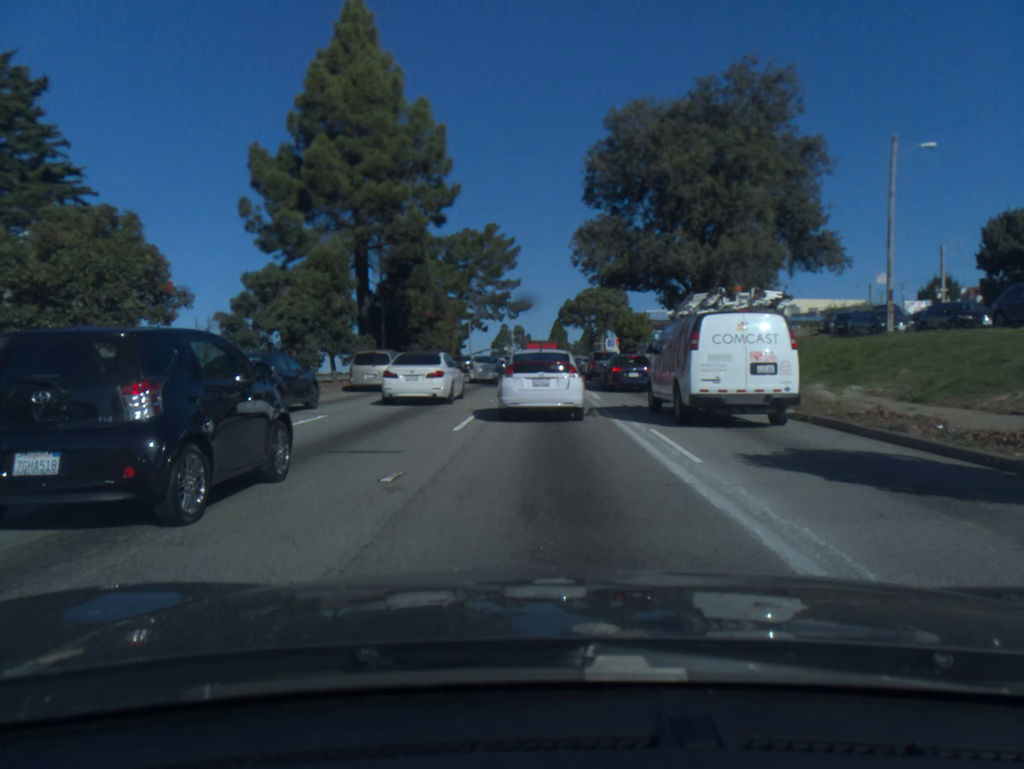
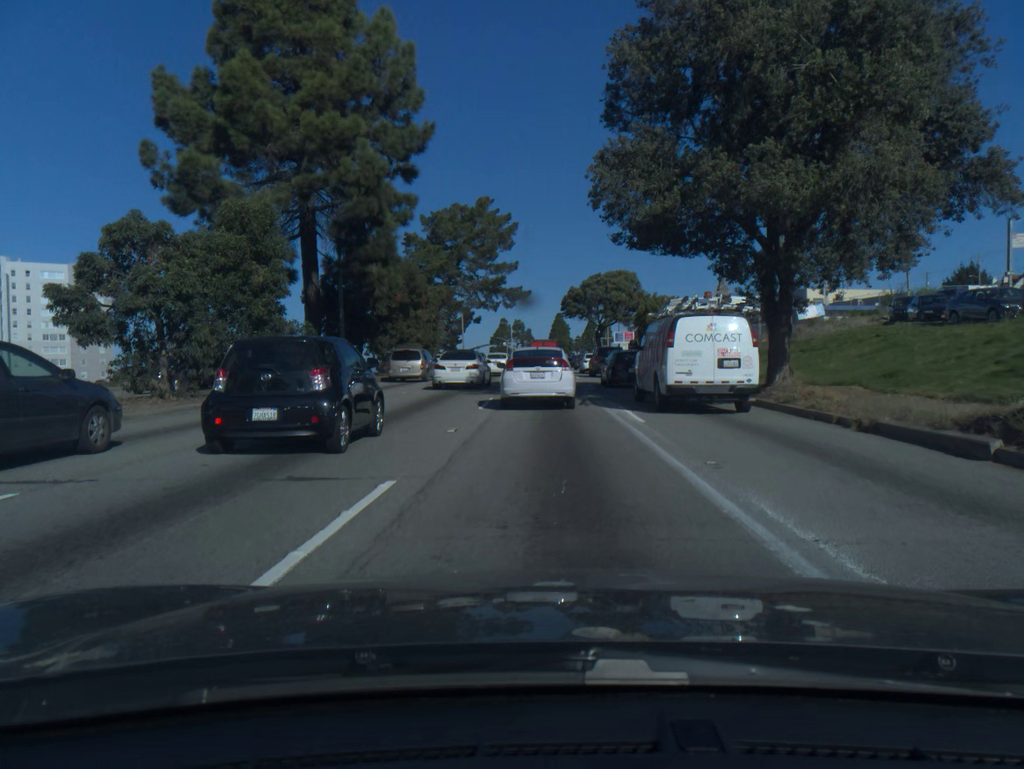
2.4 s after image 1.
(+0.1, +10.0) m; 0°
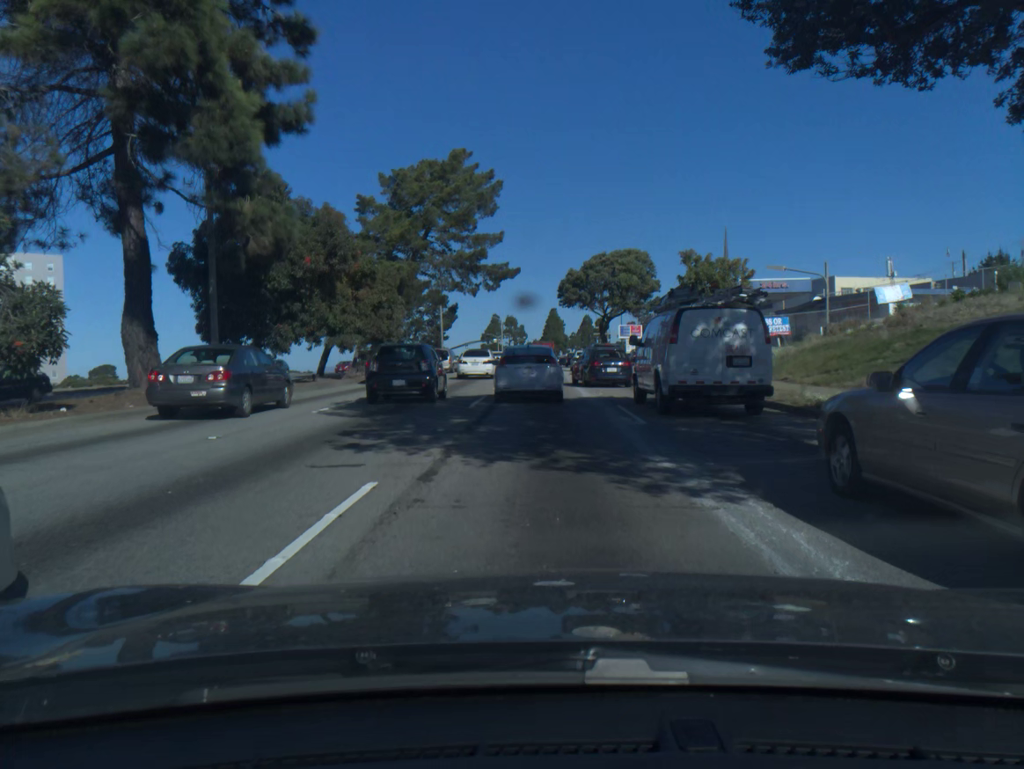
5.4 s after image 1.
(+0.1, +15.0) m; +1°
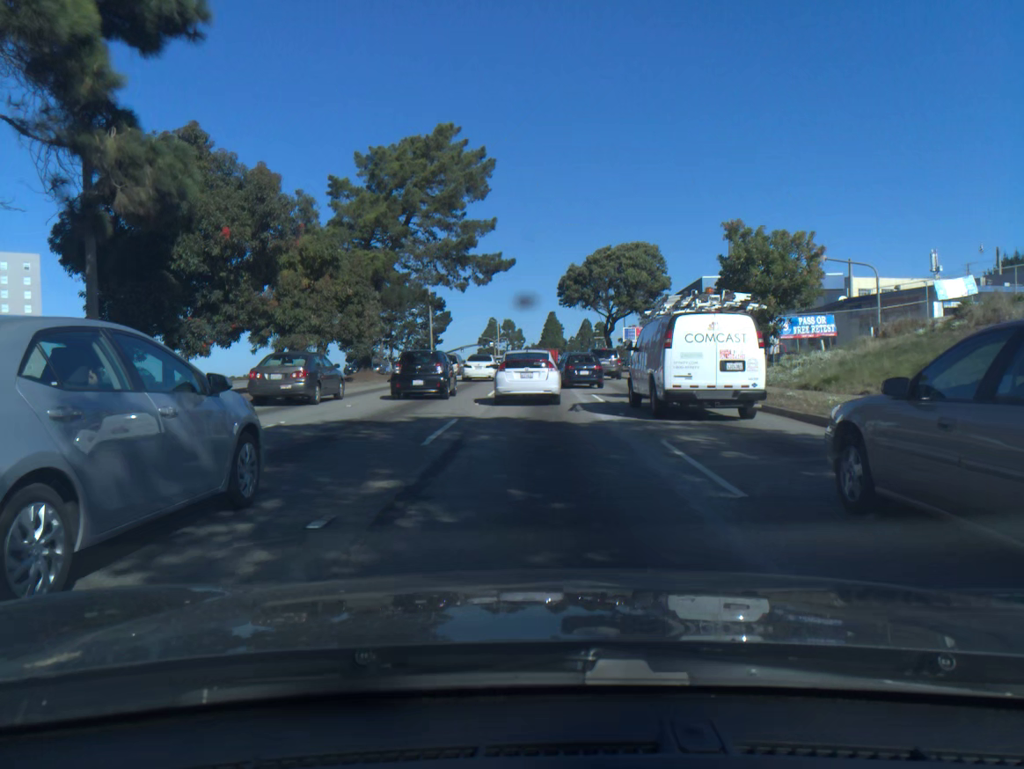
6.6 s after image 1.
(0.0, +6.6) m; 0°
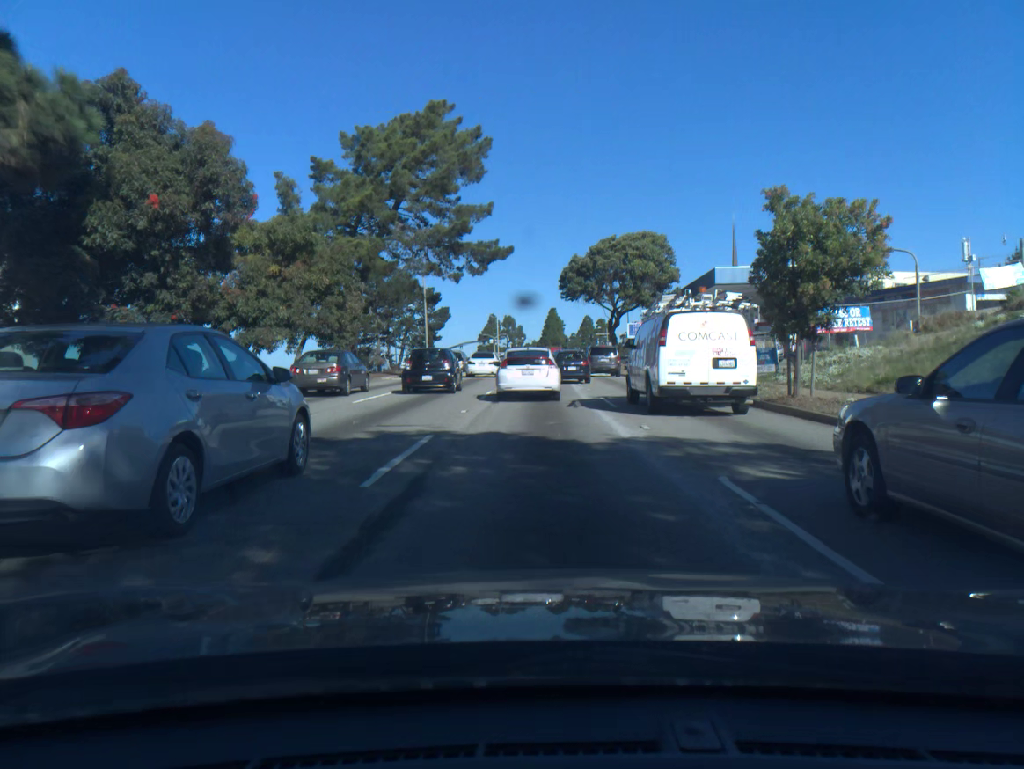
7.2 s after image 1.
(0.0, +3.6) m; 0°
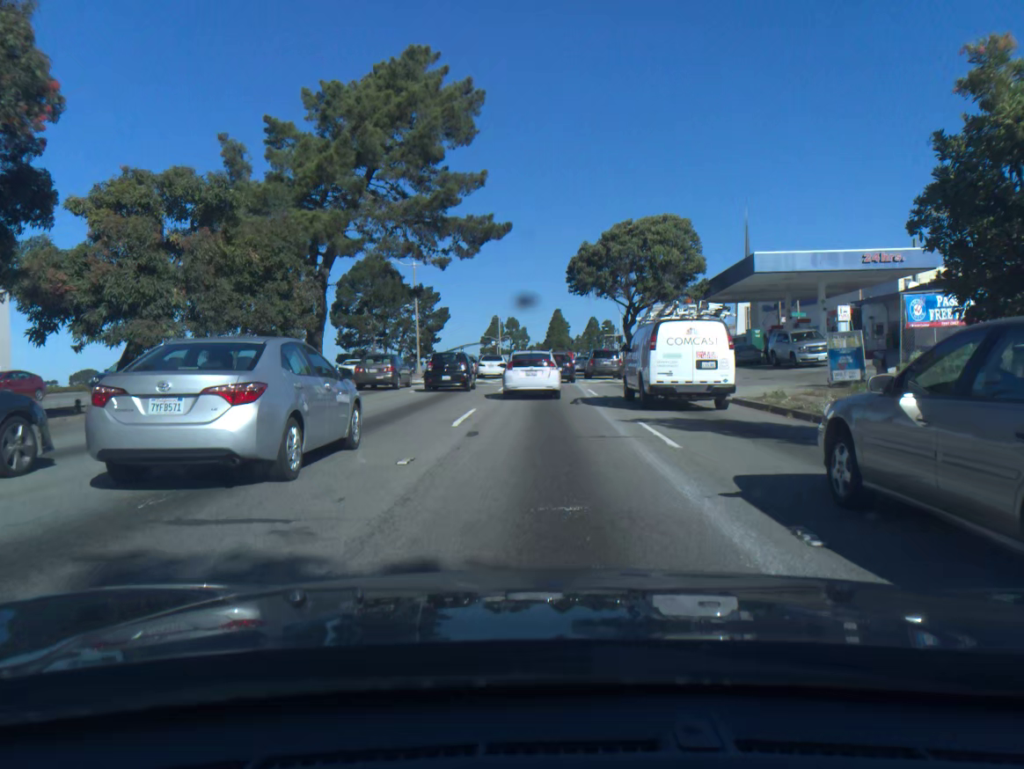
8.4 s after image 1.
(0.0, +7.7) m; 0°
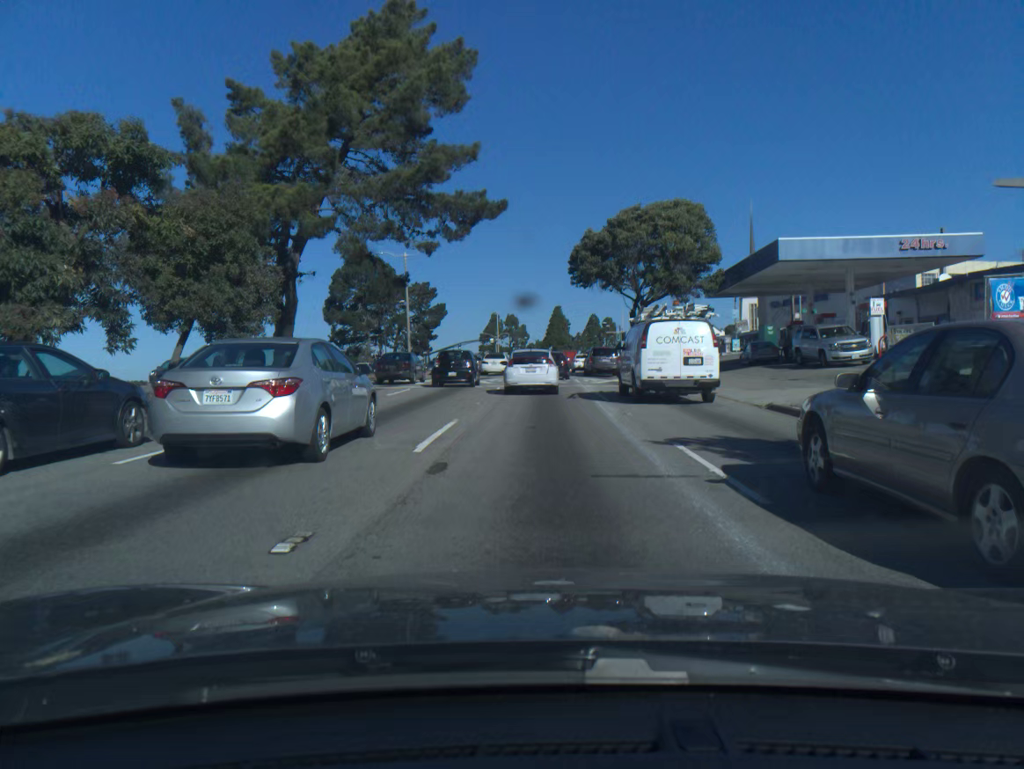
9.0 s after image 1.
(0.0, +4.1) m; 0°
